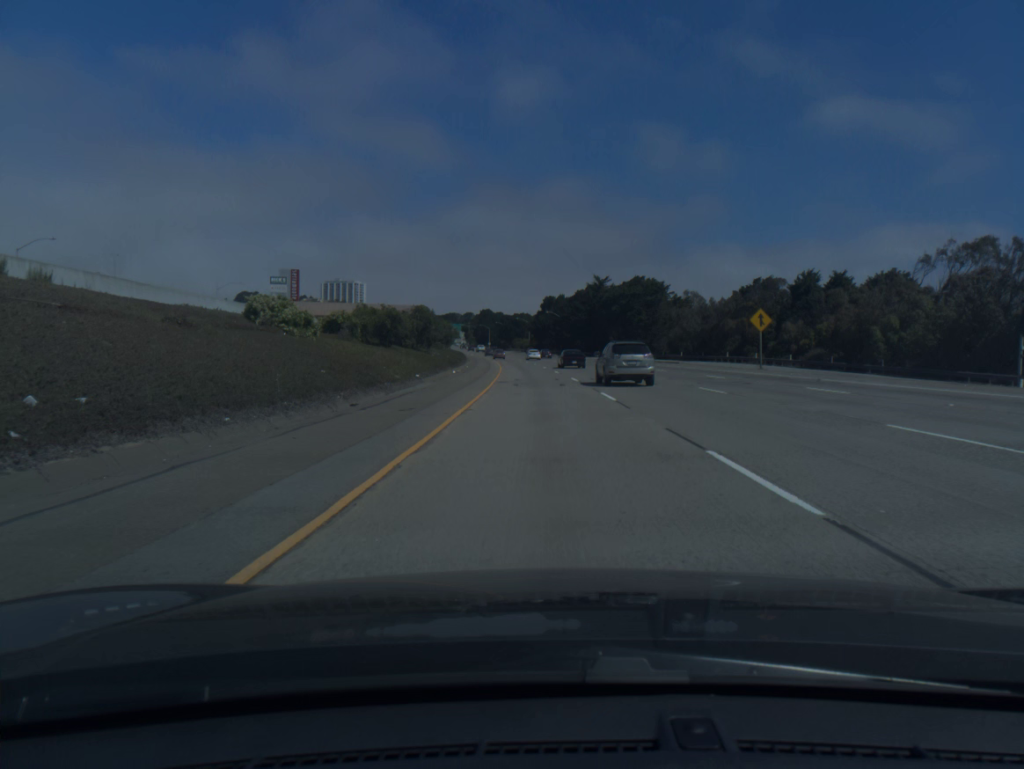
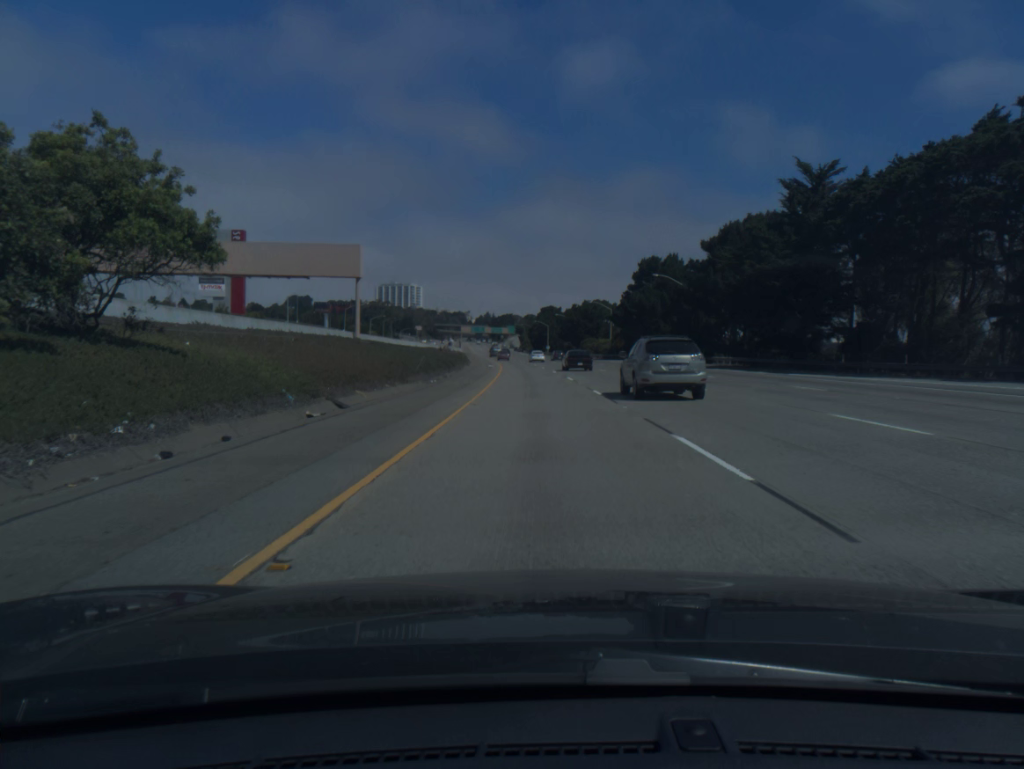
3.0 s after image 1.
(-4.1, +99.8) m; -5°
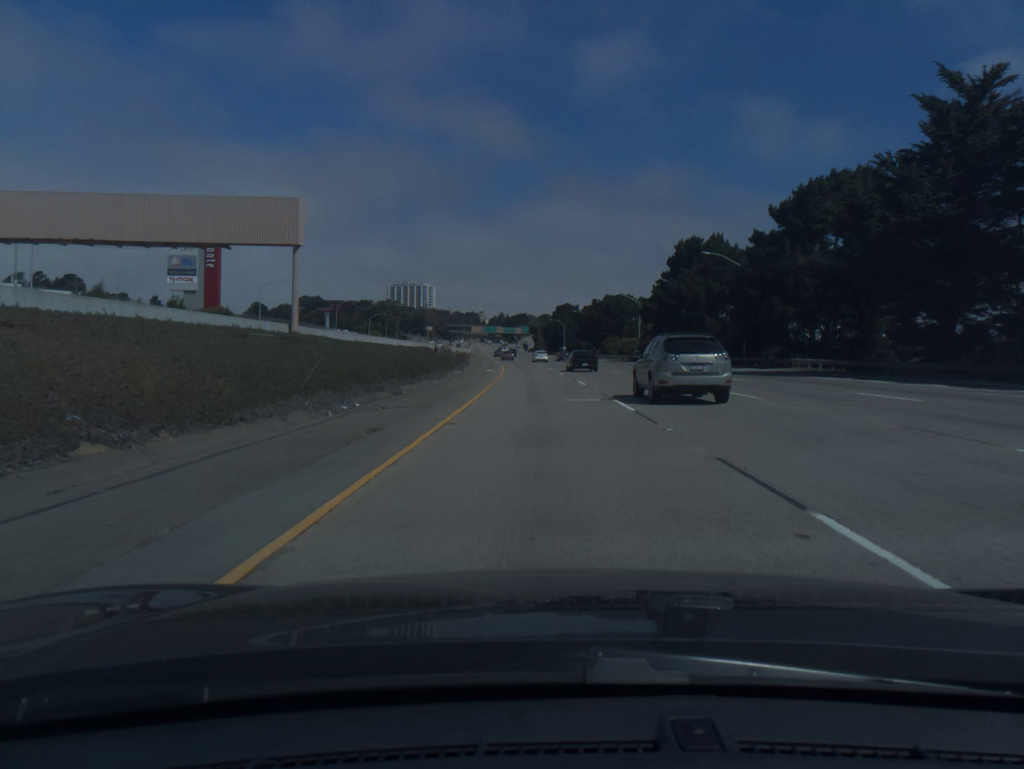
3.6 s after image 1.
(-0.2, +20.2) m; -1°
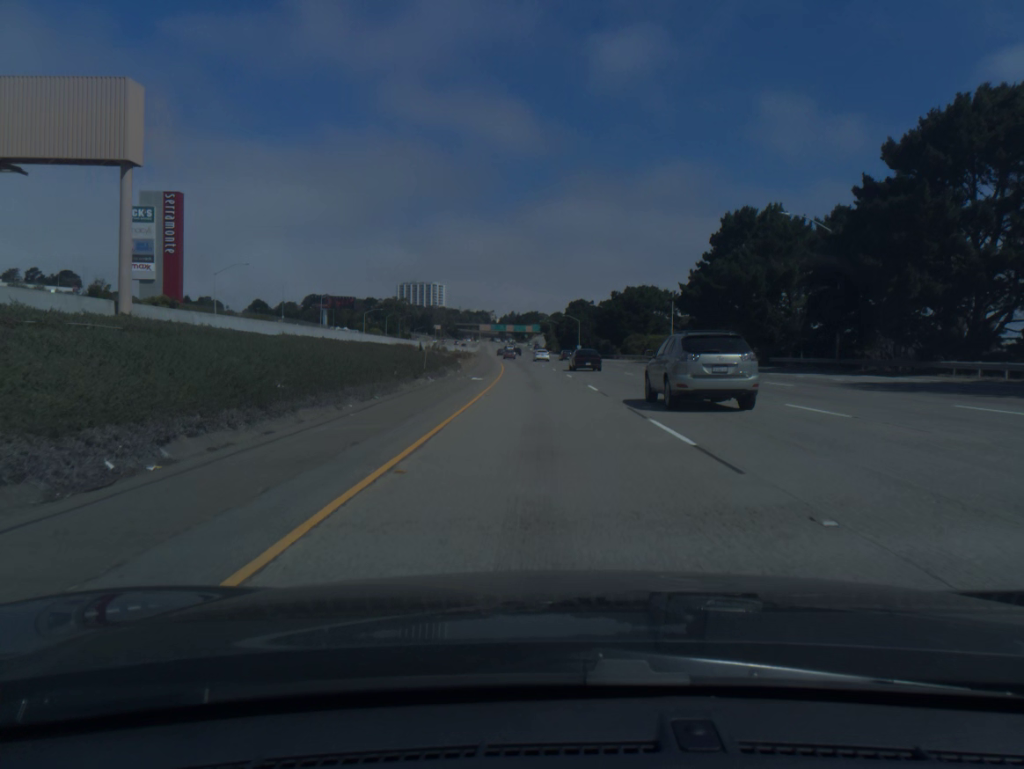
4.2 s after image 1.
(-0.2, +20.2) m; -1°
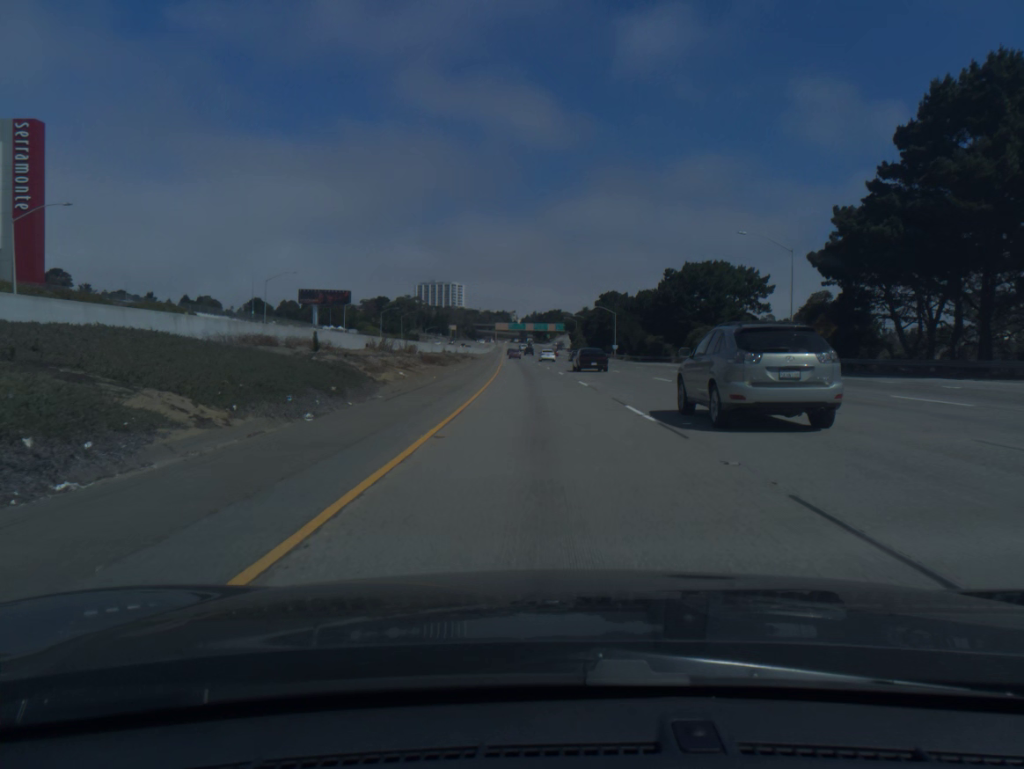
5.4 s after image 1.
(-0.6, +40.4) m; -2°
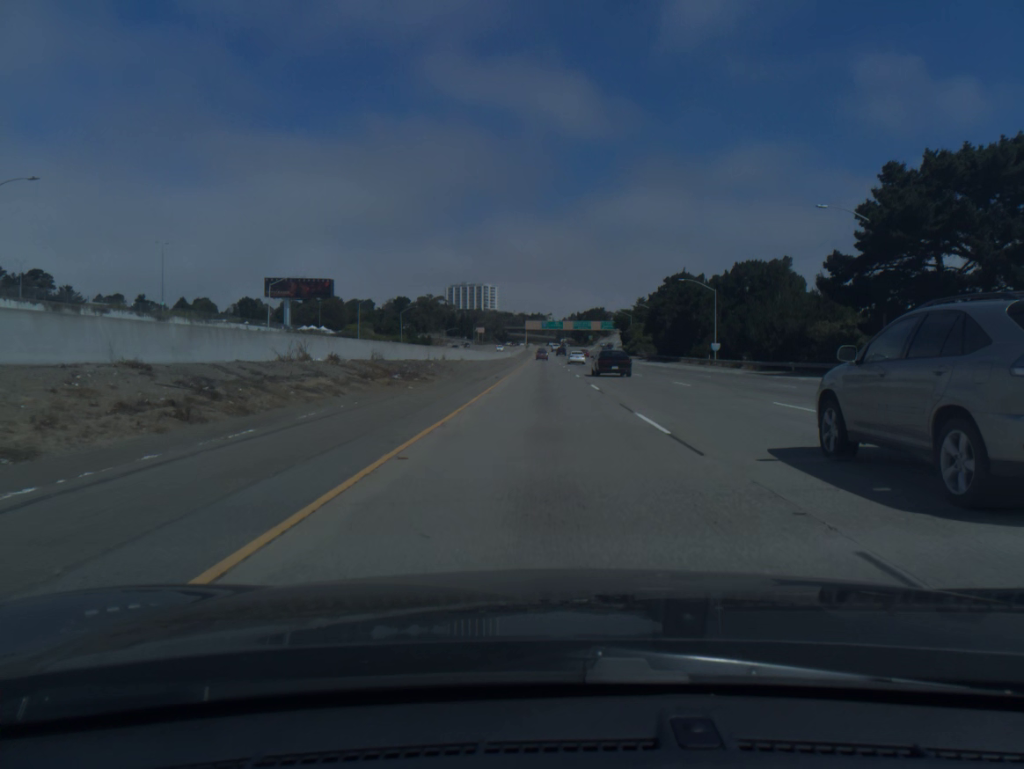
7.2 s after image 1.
(-1.5, +60.6) m; -3°
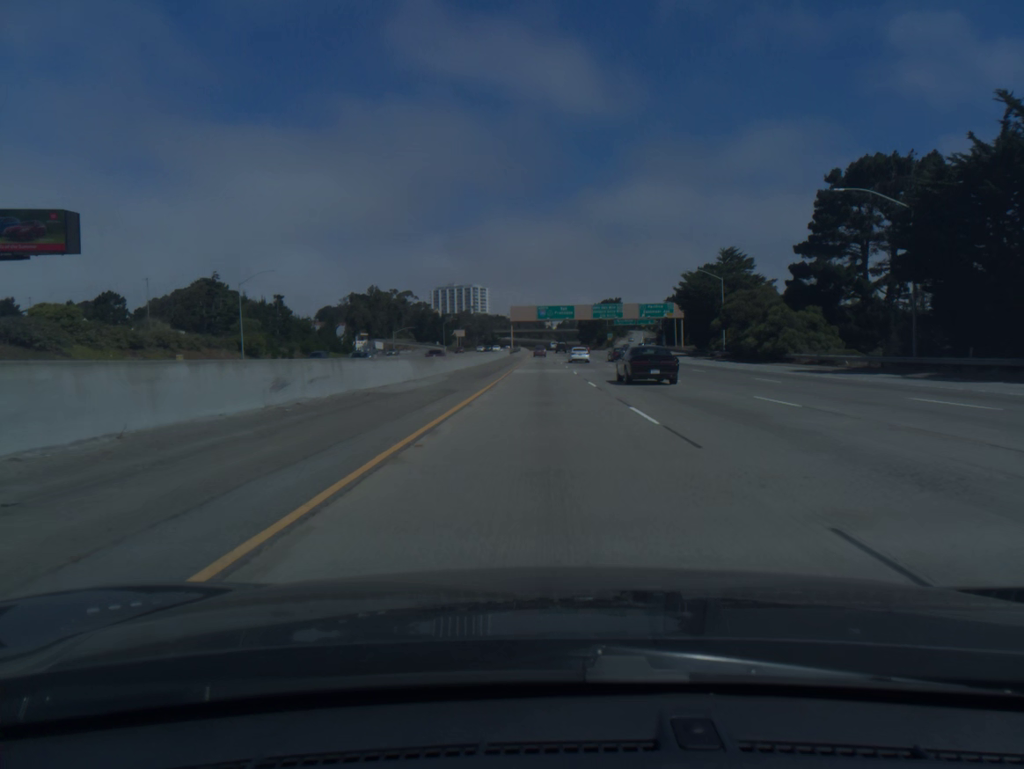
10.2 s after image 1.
(0.0, +101.0) m; 0°
